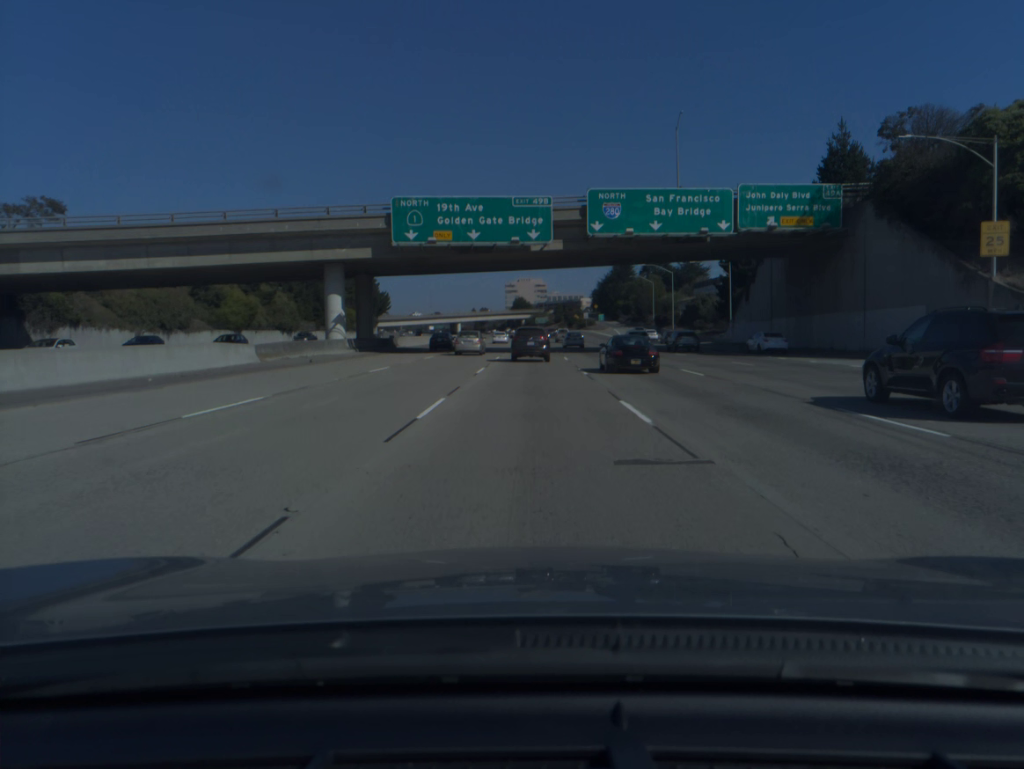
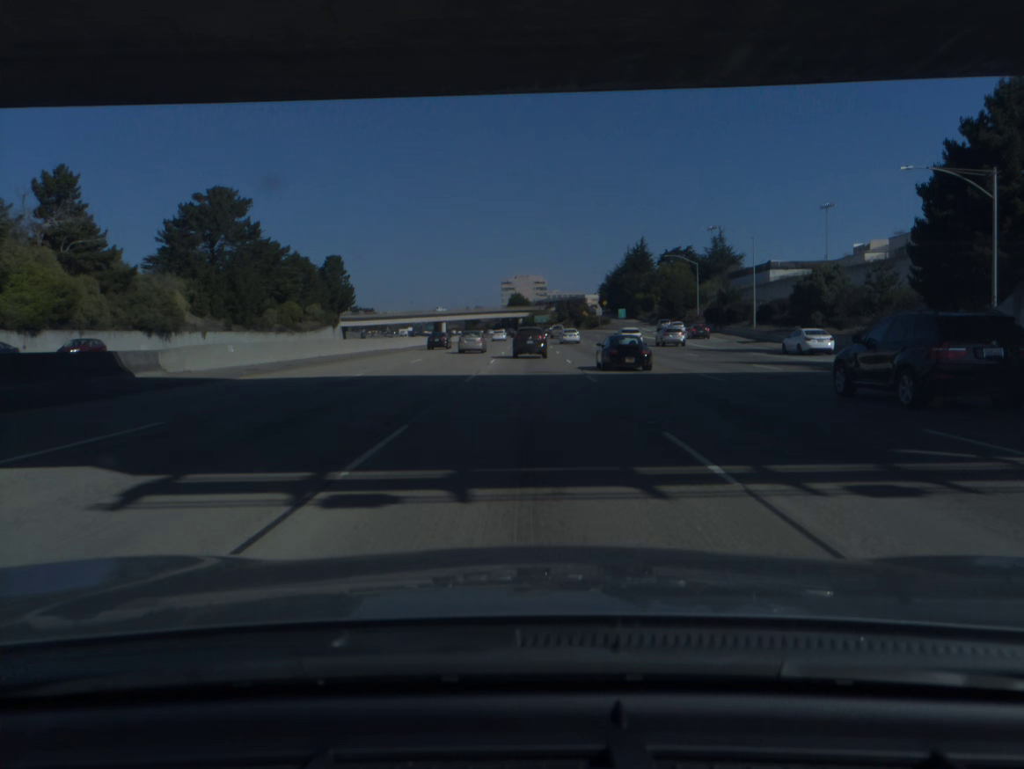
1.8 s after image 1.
(+0.1, +47.3) m; 0°
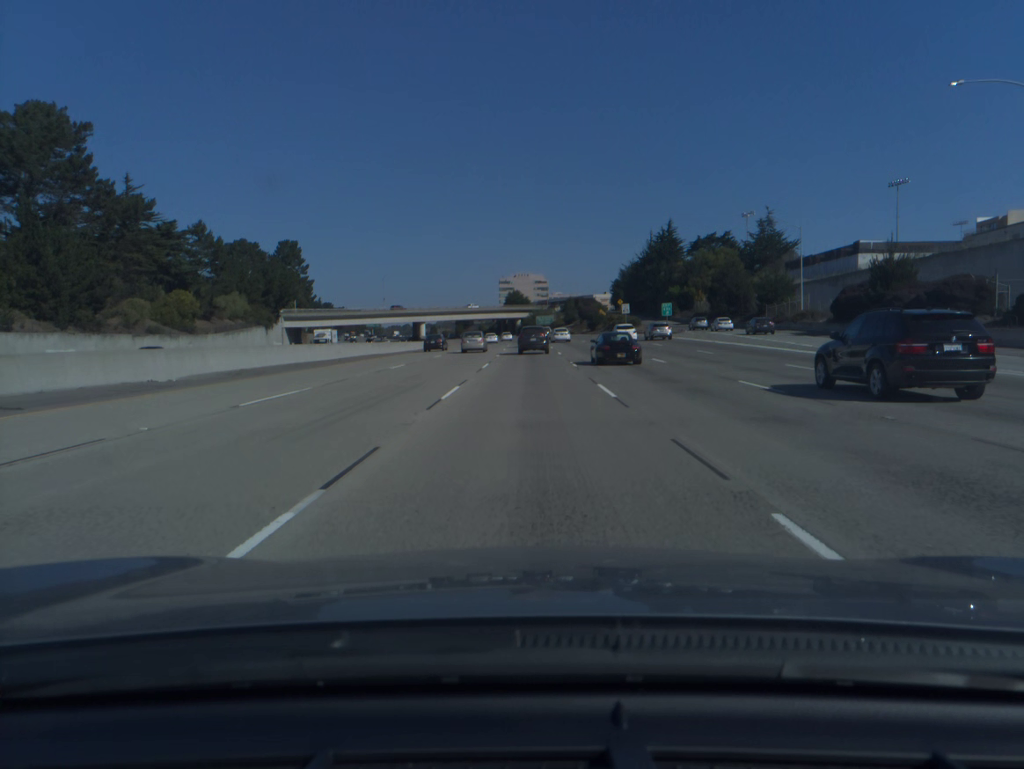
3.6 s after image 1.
(0.0, +47.8) m; 0°
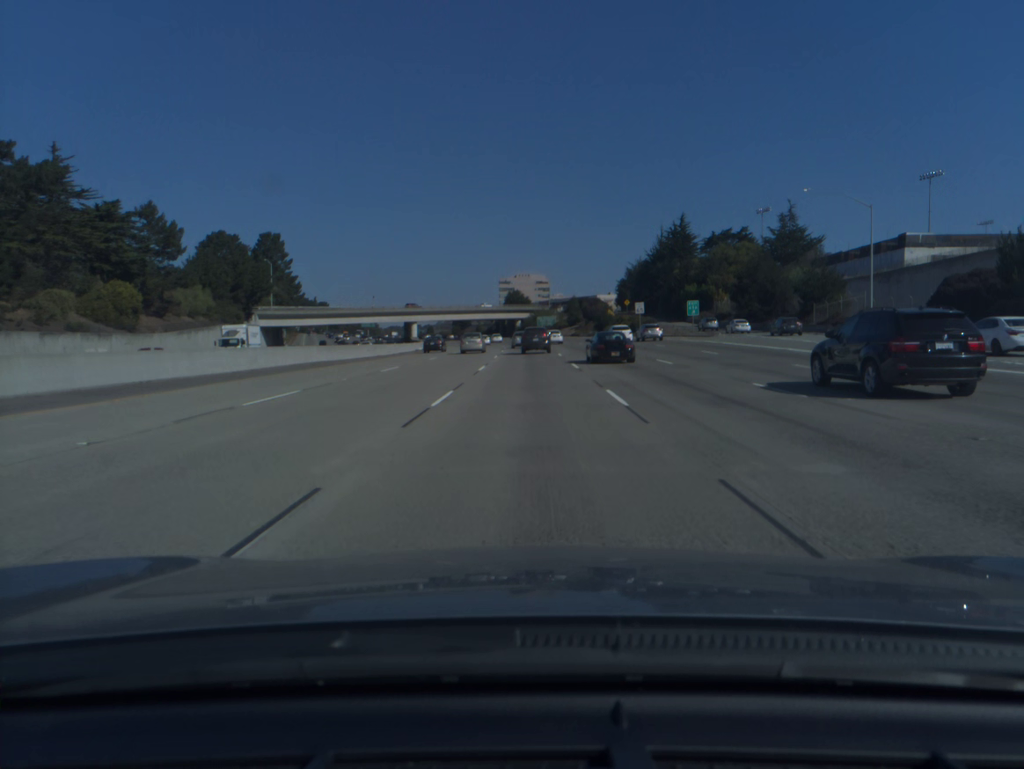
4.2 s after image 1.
(0.0, +16.1) m; 0°
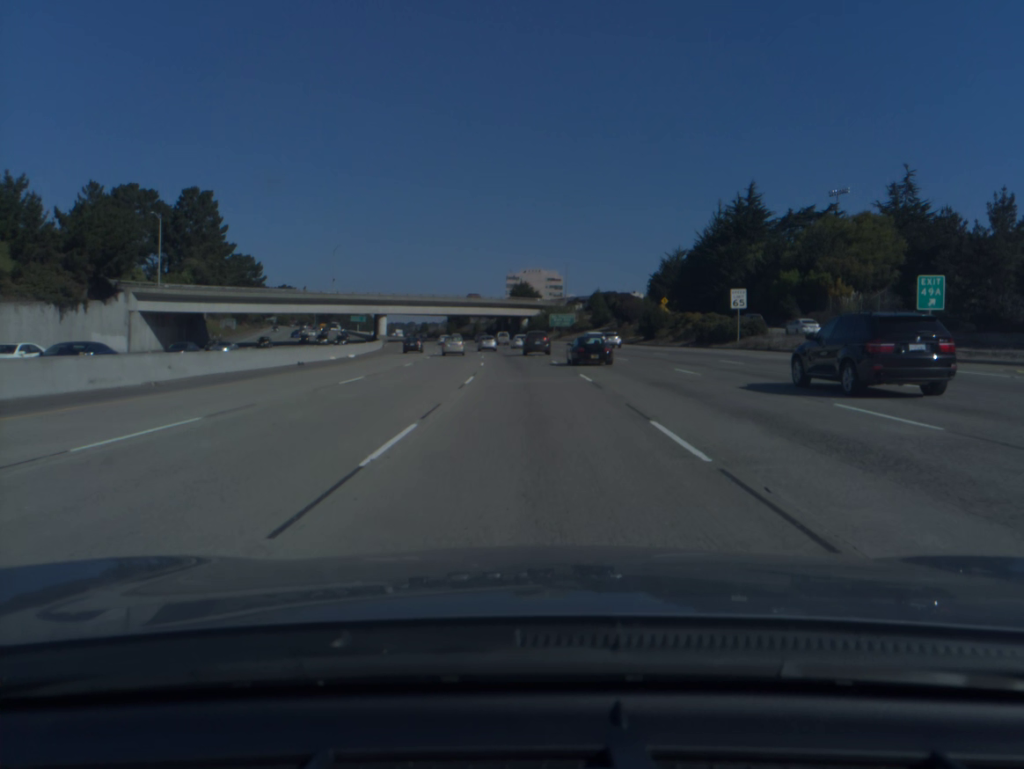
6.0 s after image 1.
(-0.2, +48.9) m; -1°
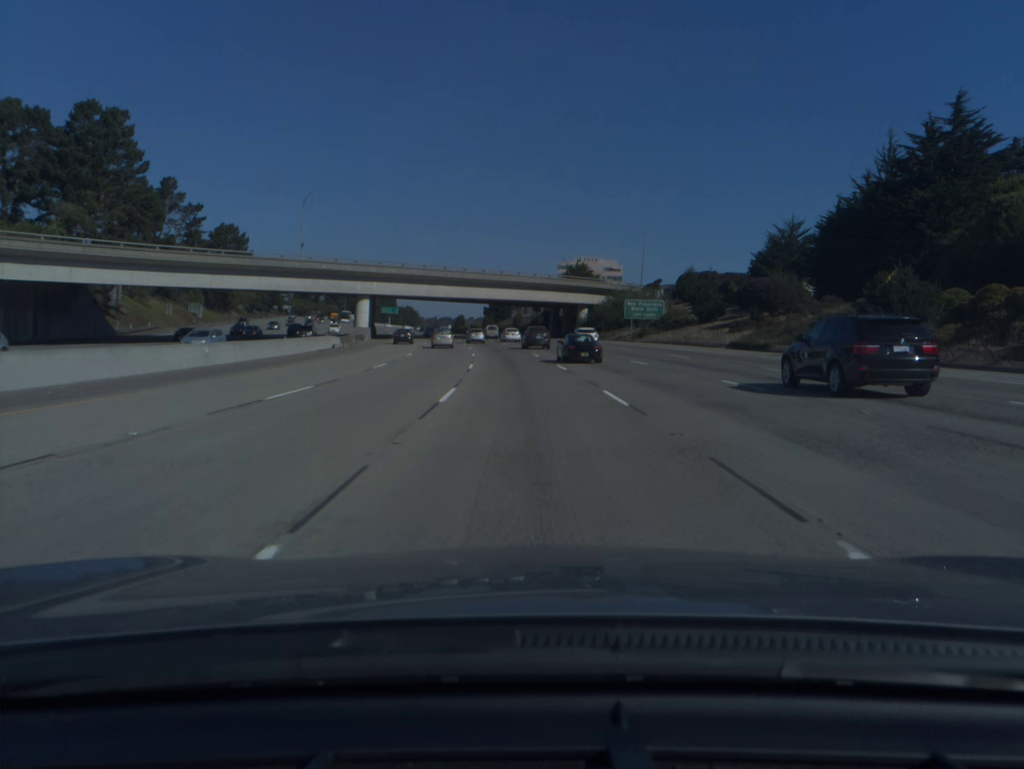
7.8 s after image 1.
(-1.2, +49.9) m; -3°
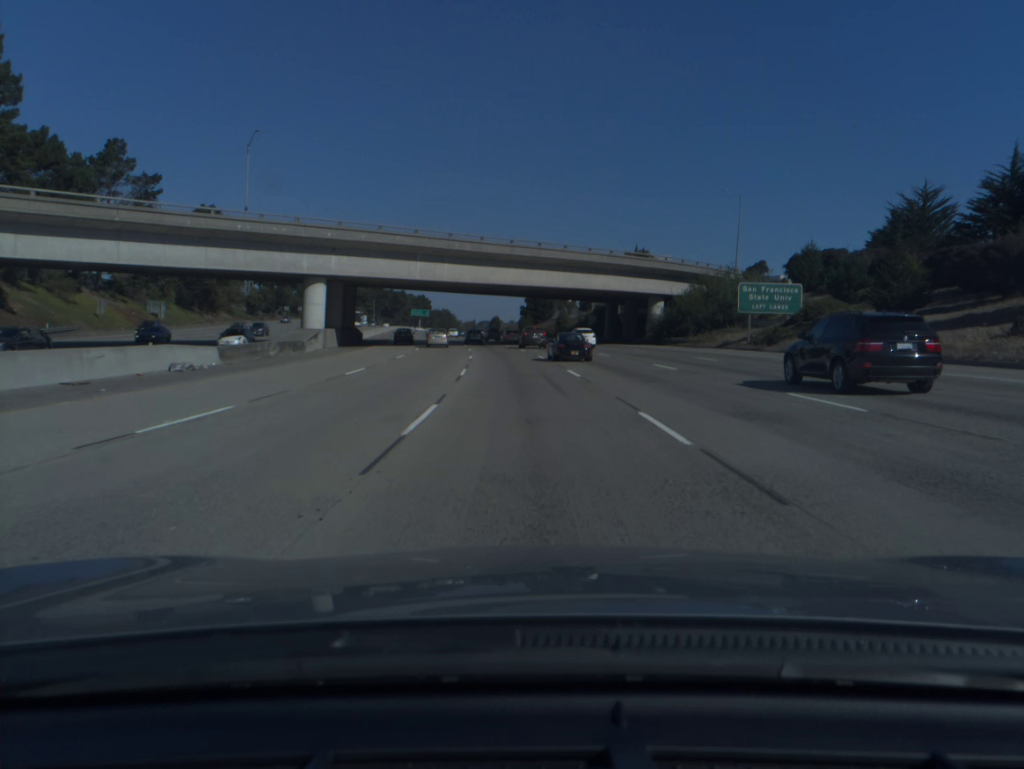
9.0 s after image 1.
(-0.9, +33.9) m; -3°
